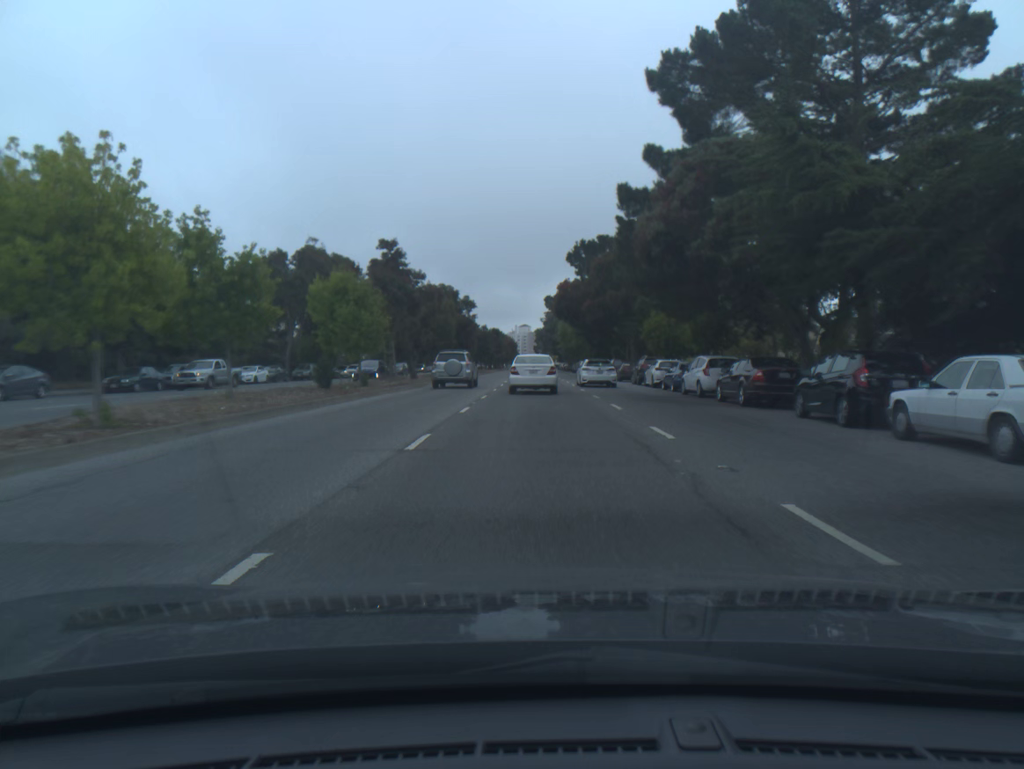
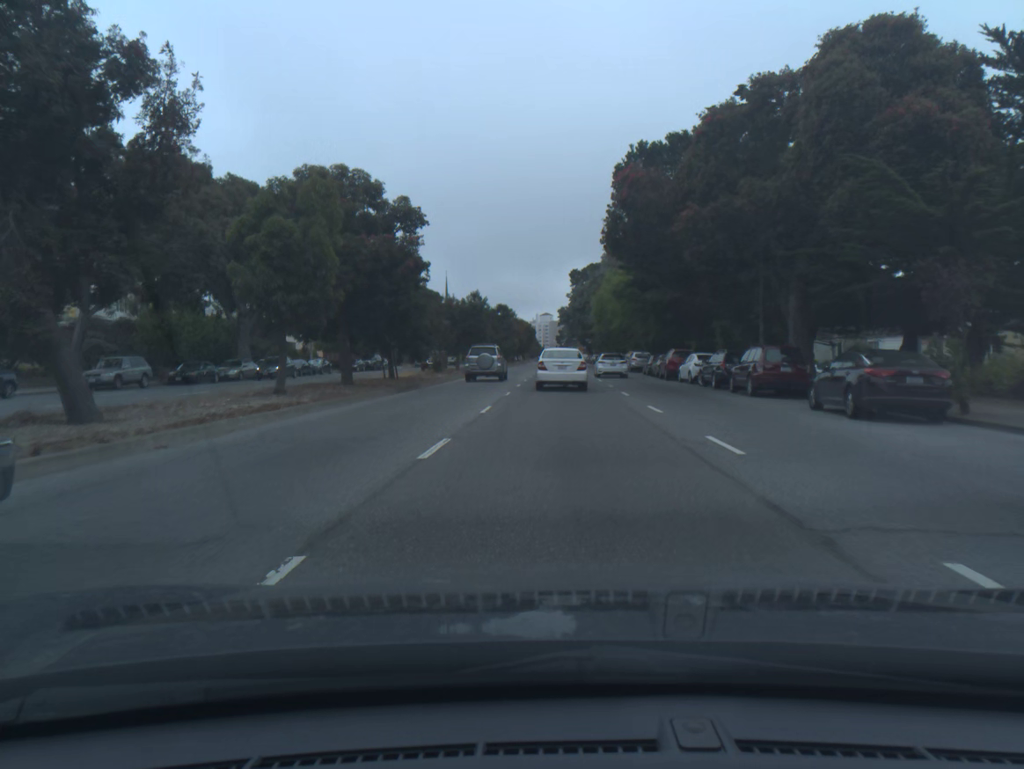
(-0.6, +37.5) m; -2°
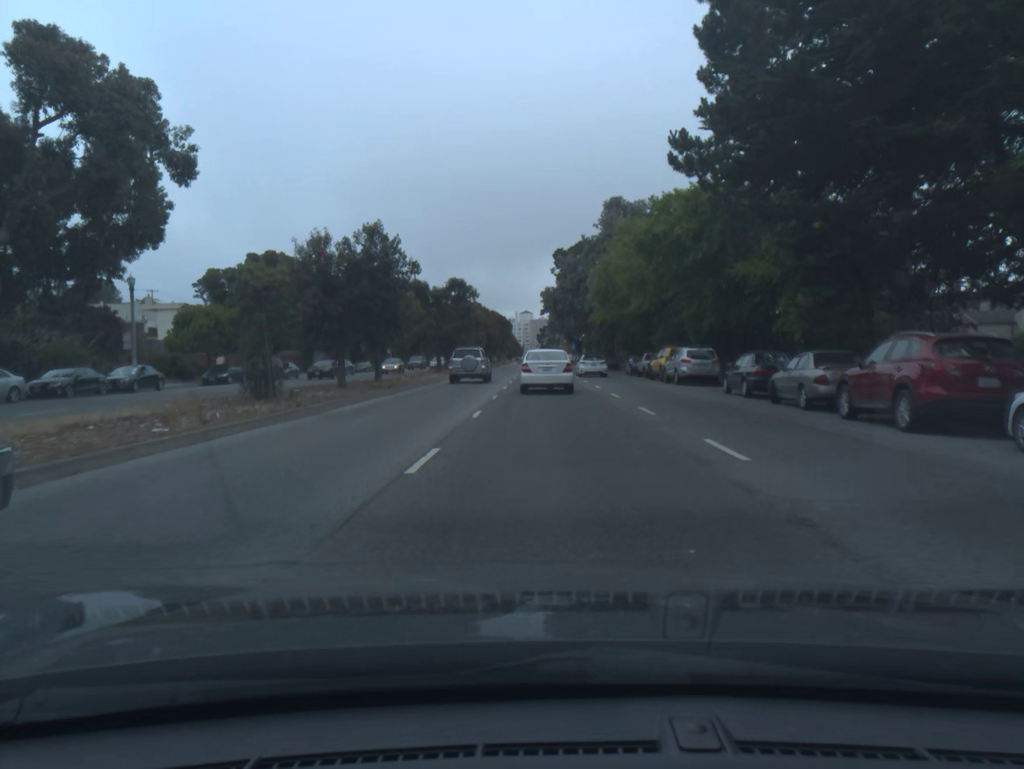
(+0.3, +29.3) m; +1°
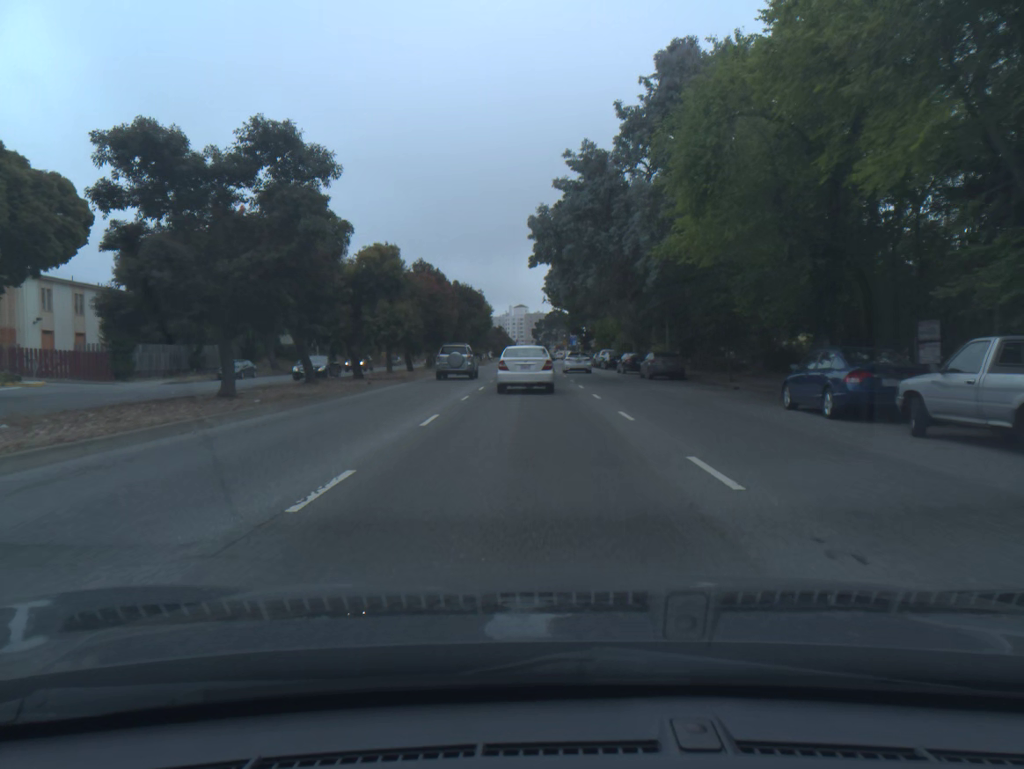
(+0.3, +38.7) m; 0°
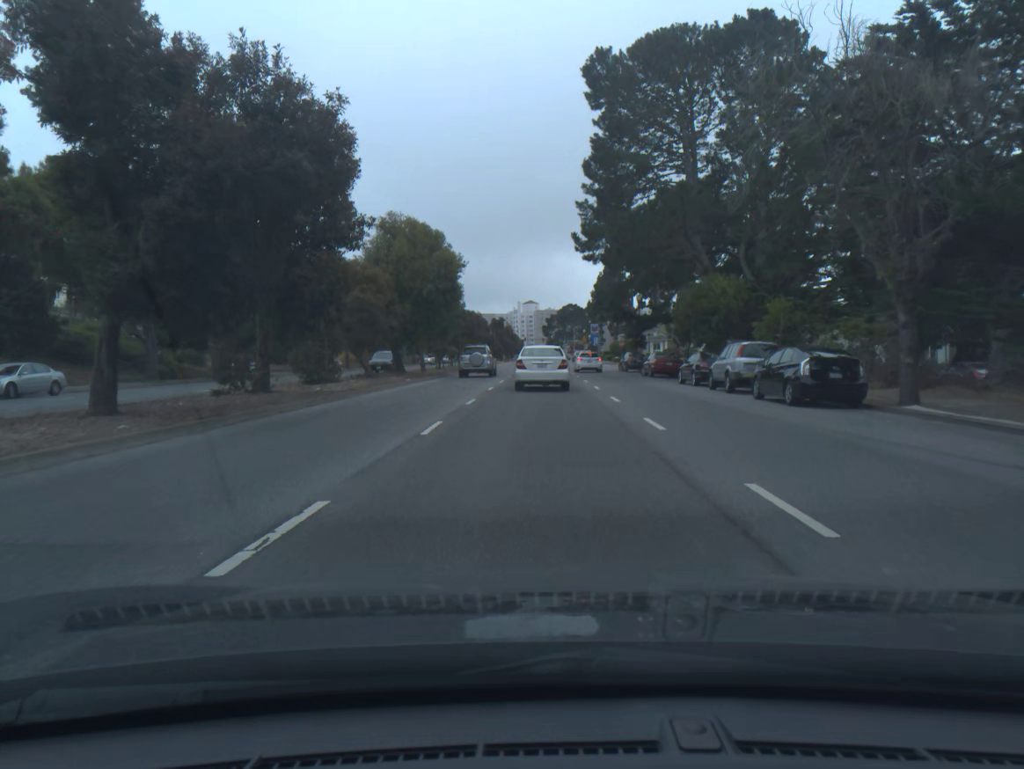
(-0.6, +45.0) m; -1°
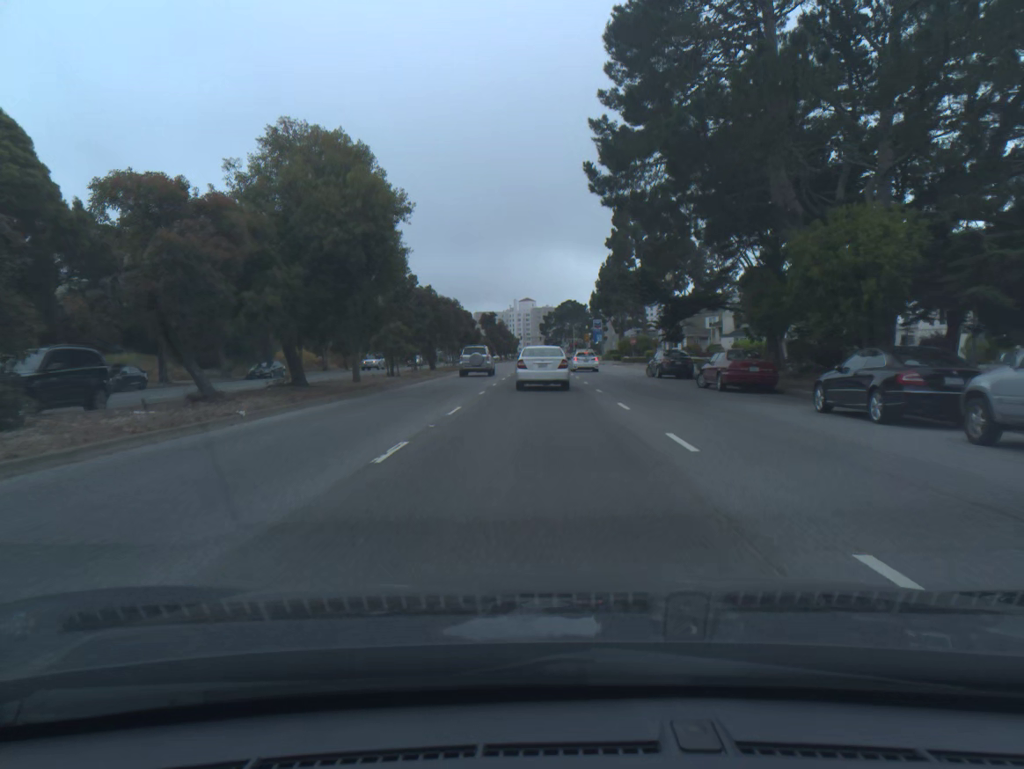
(0.0, +17.4) m; 0°
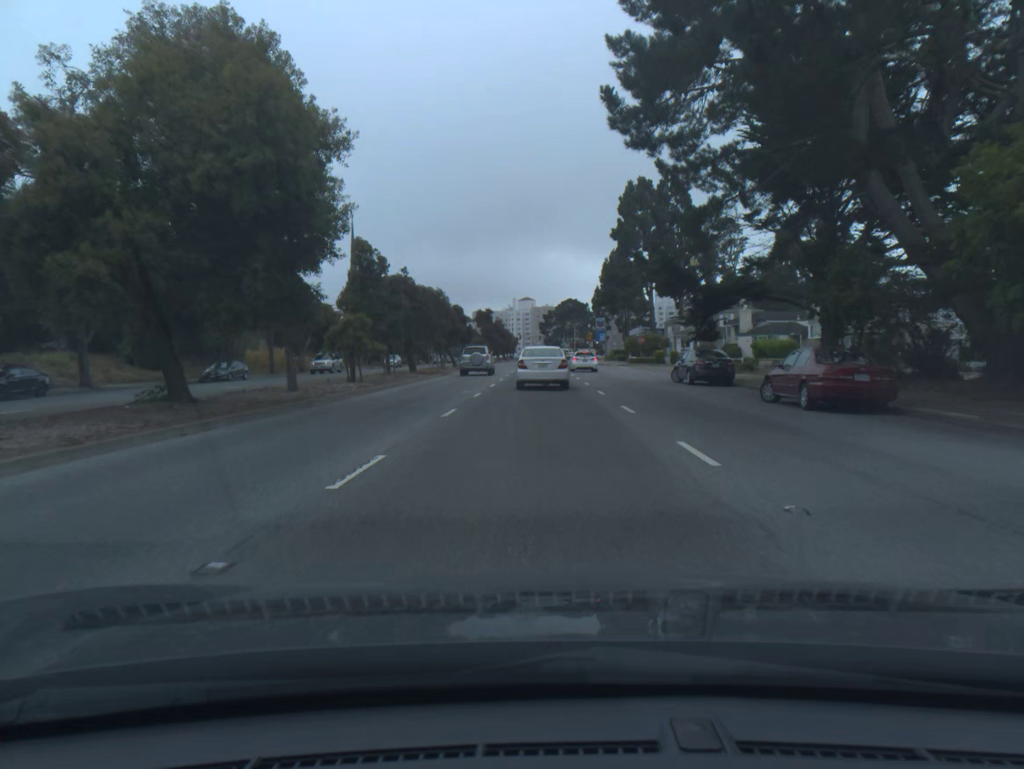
(0.0, +8.6) m; 0°
